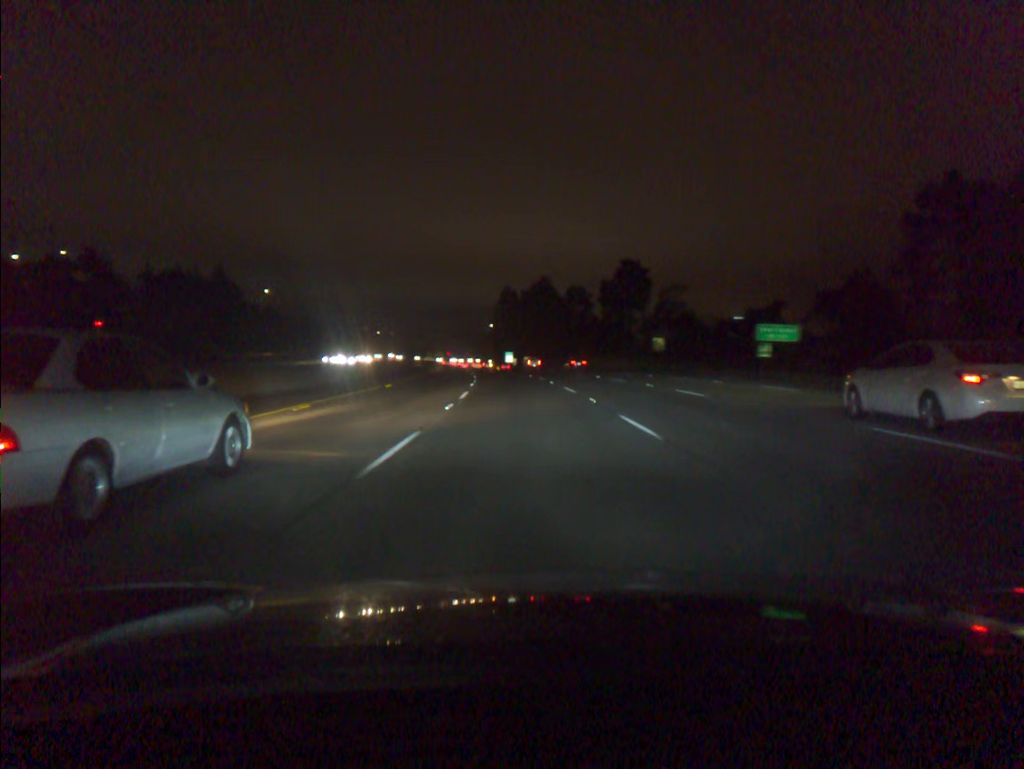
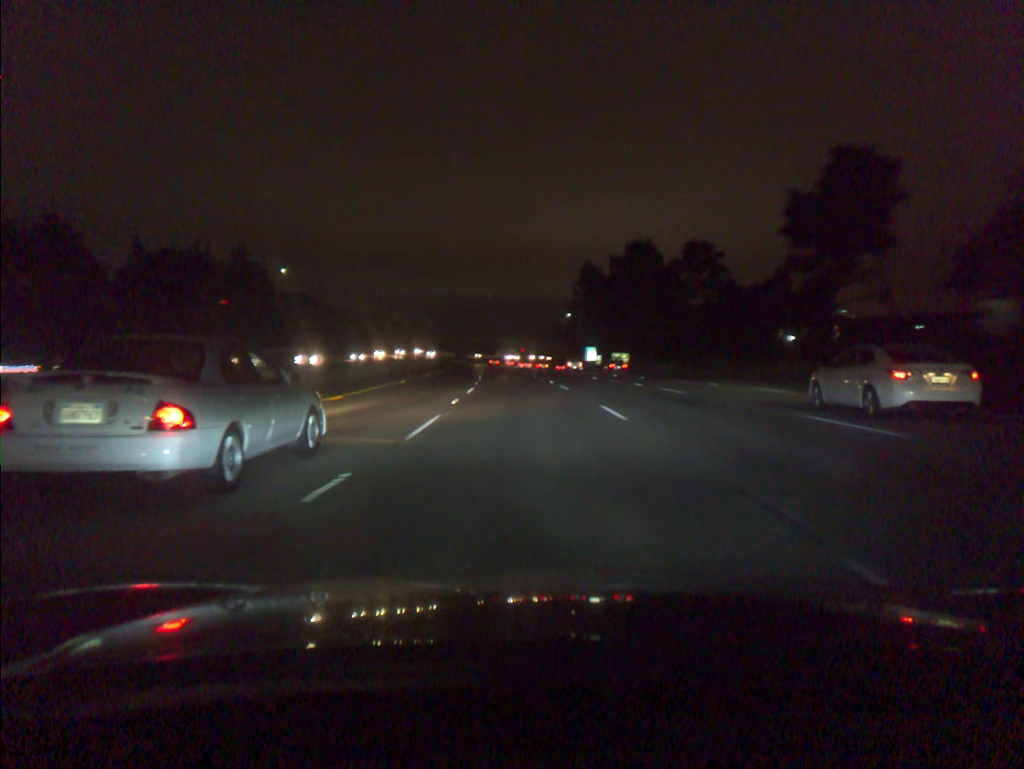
(-2.7, +55.1) m; -6°
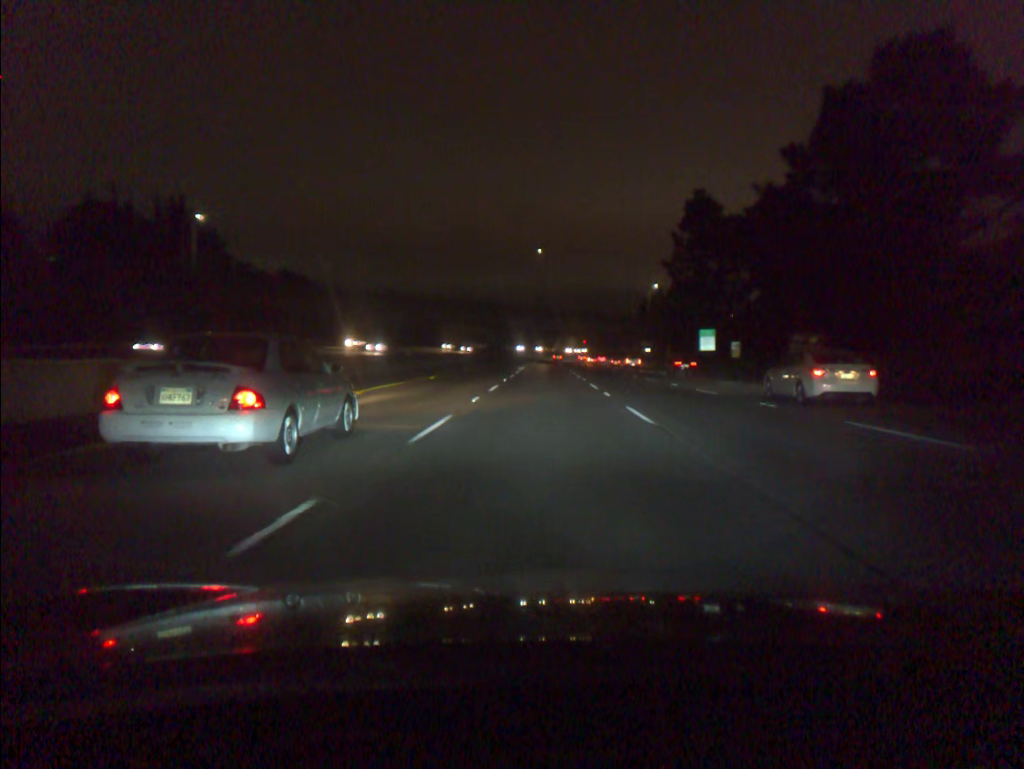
(-3.6, +73.9) m; -4°
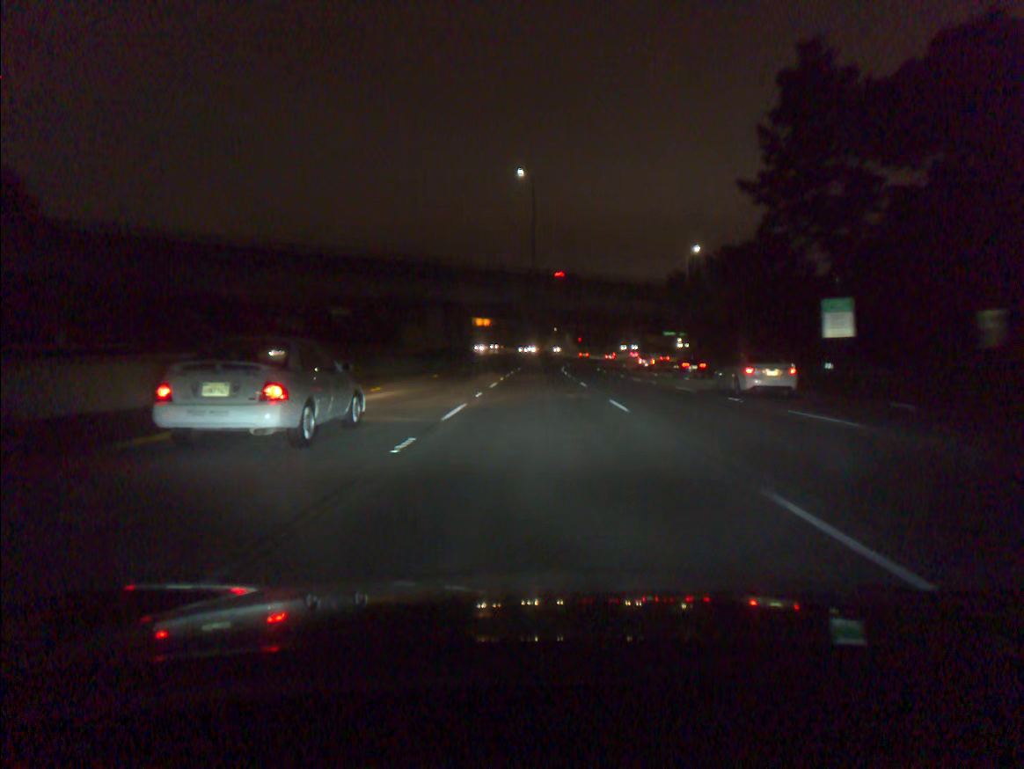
(+0.3, +55.1) m; +1°
